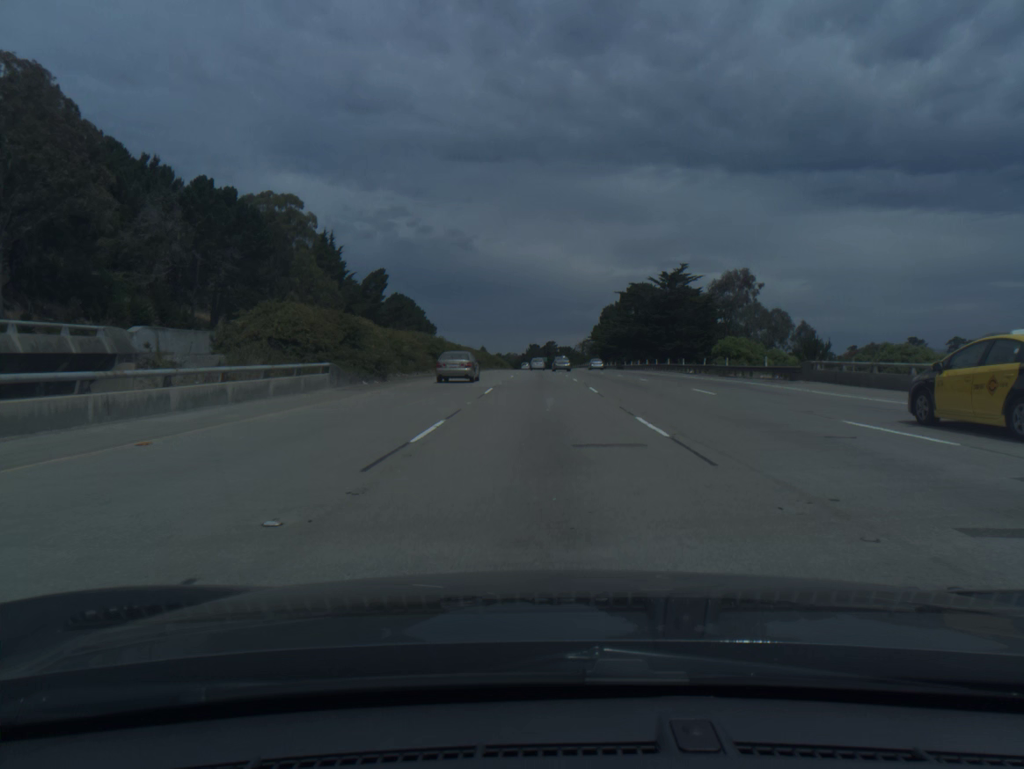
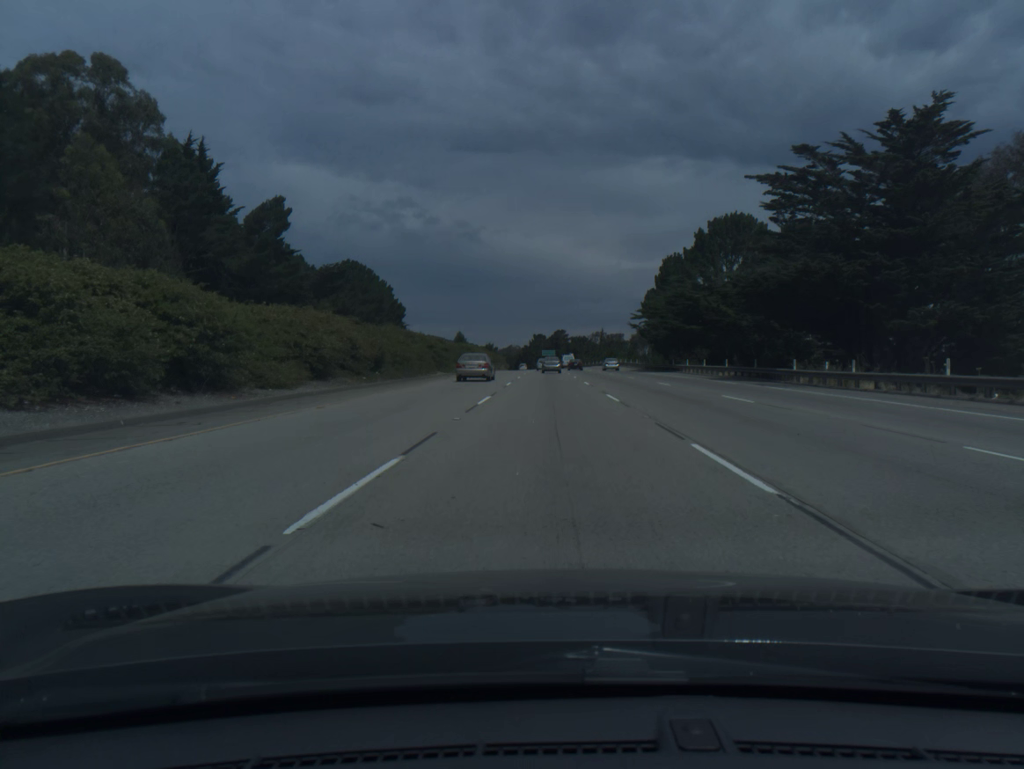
(-0.4, +74.0) m; 0°
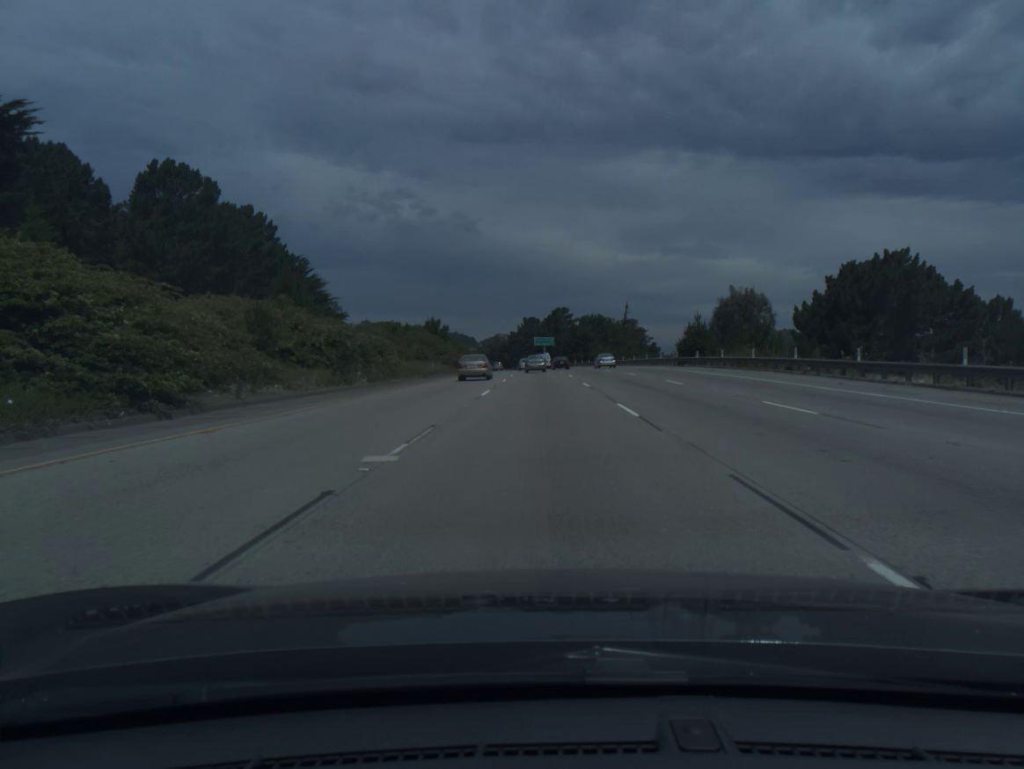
(+0.5, +93.2) m; 0°
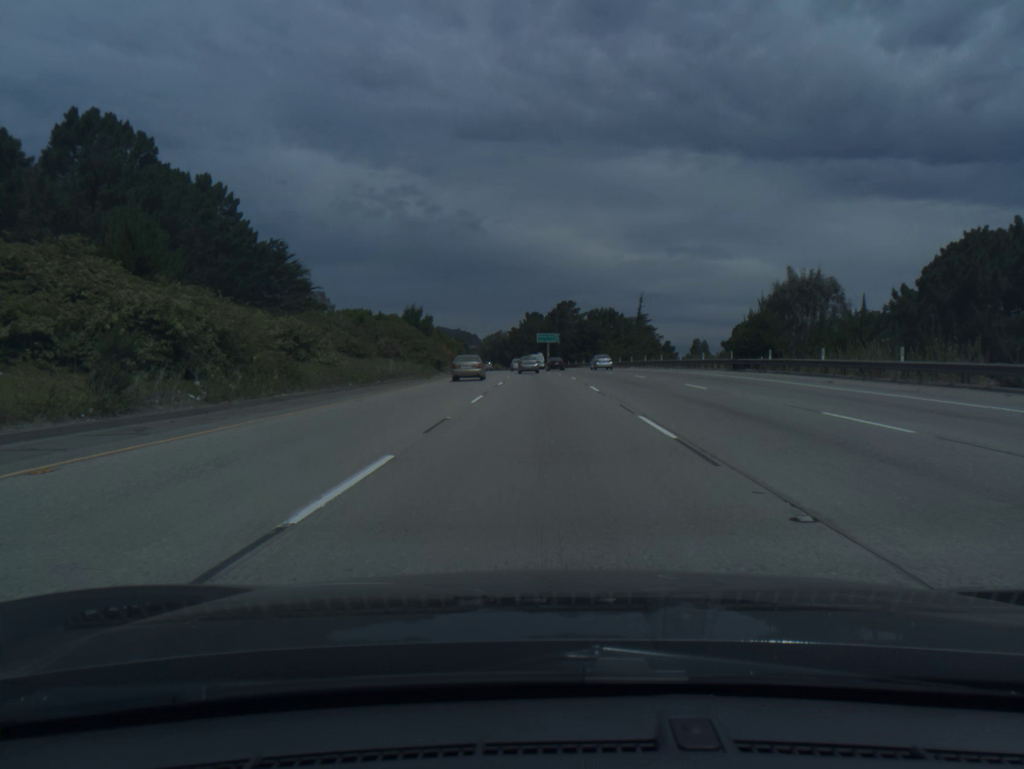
(0.0, +18.7) m; 0°
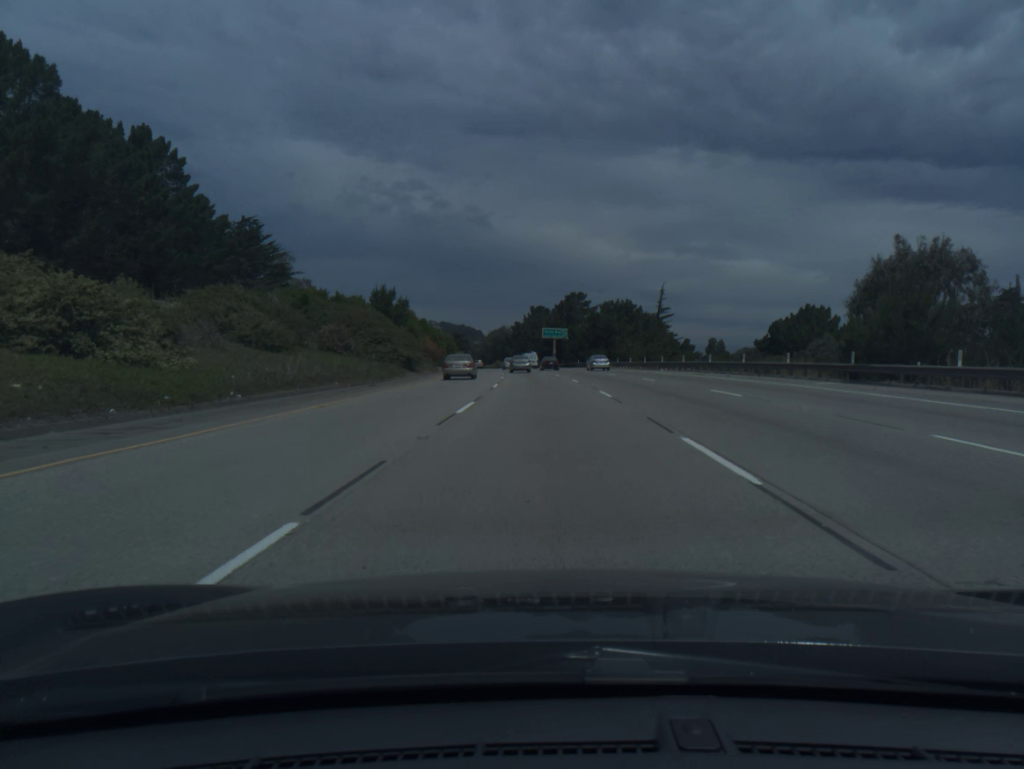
(-0.1, +18.7) m; 0°
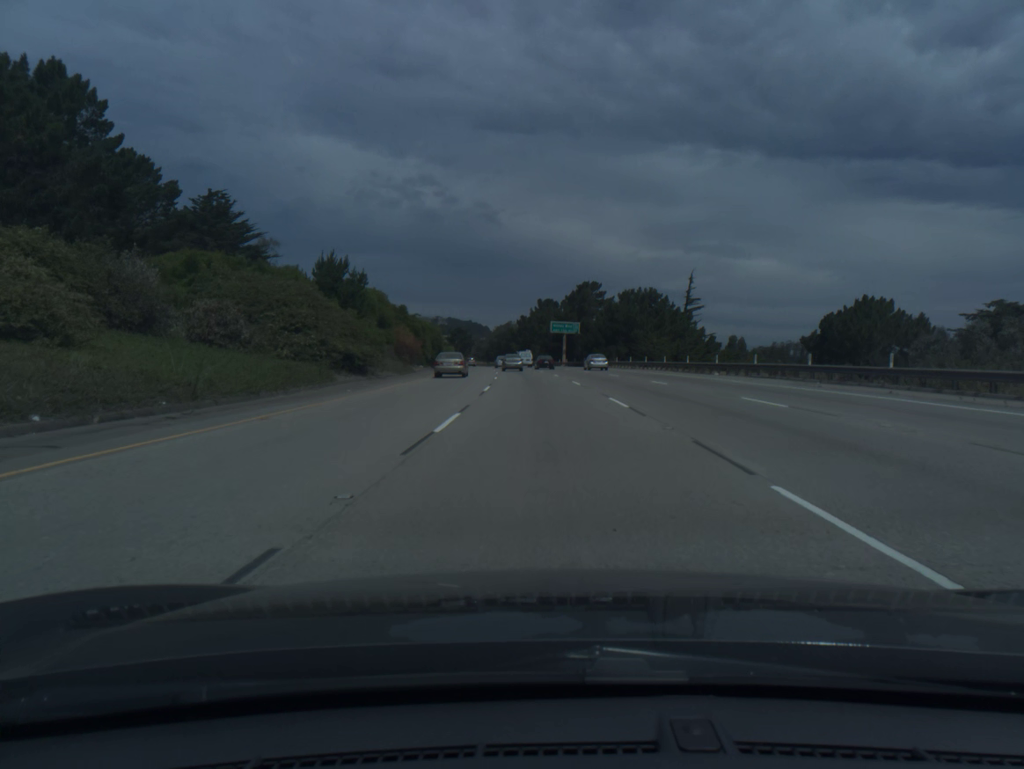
(-0.1, +18.8) m; -1°
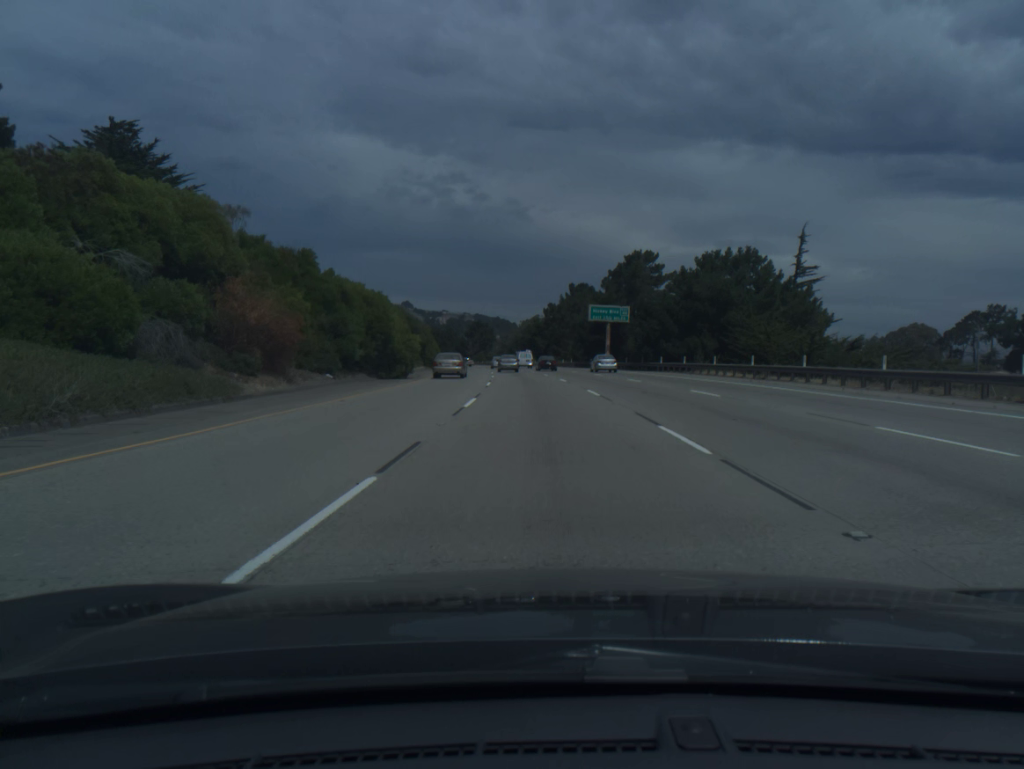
(-0.6, +37.6) m; -2°
